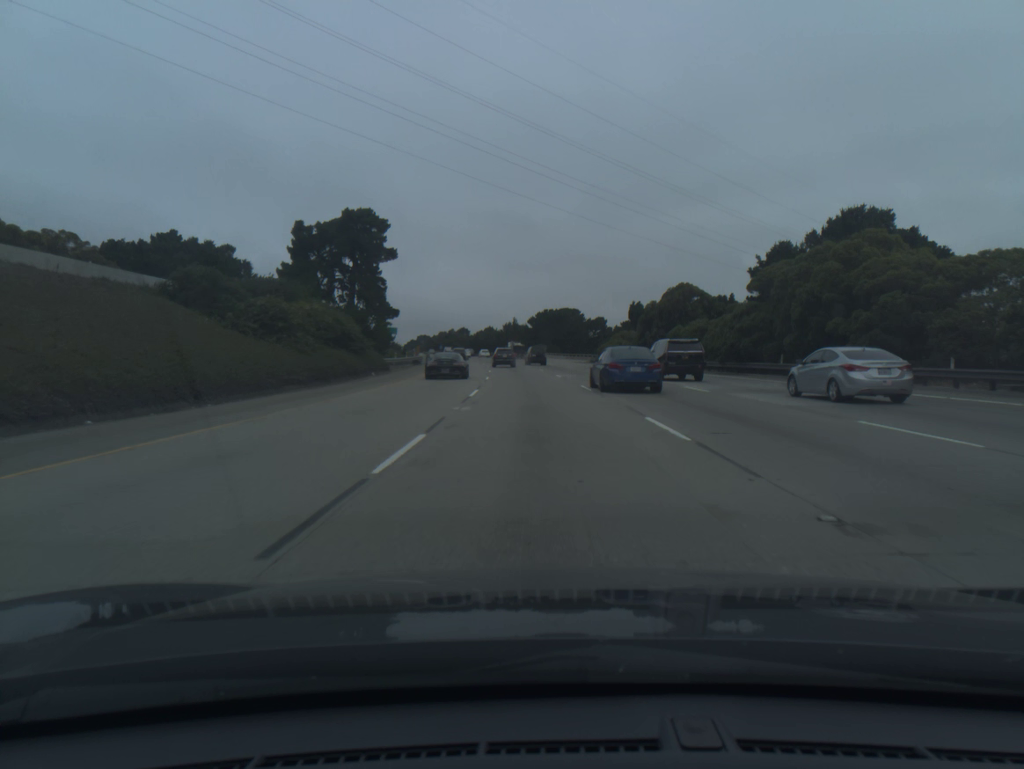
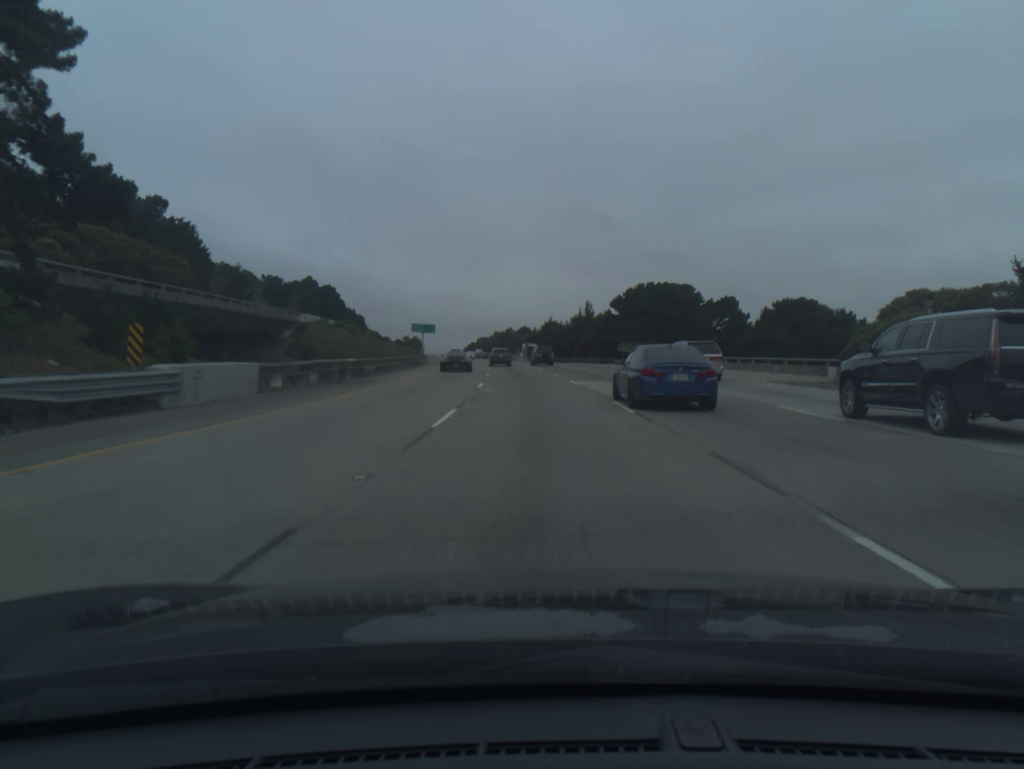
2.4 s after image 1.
(-3.0, +67.8) m; -5°
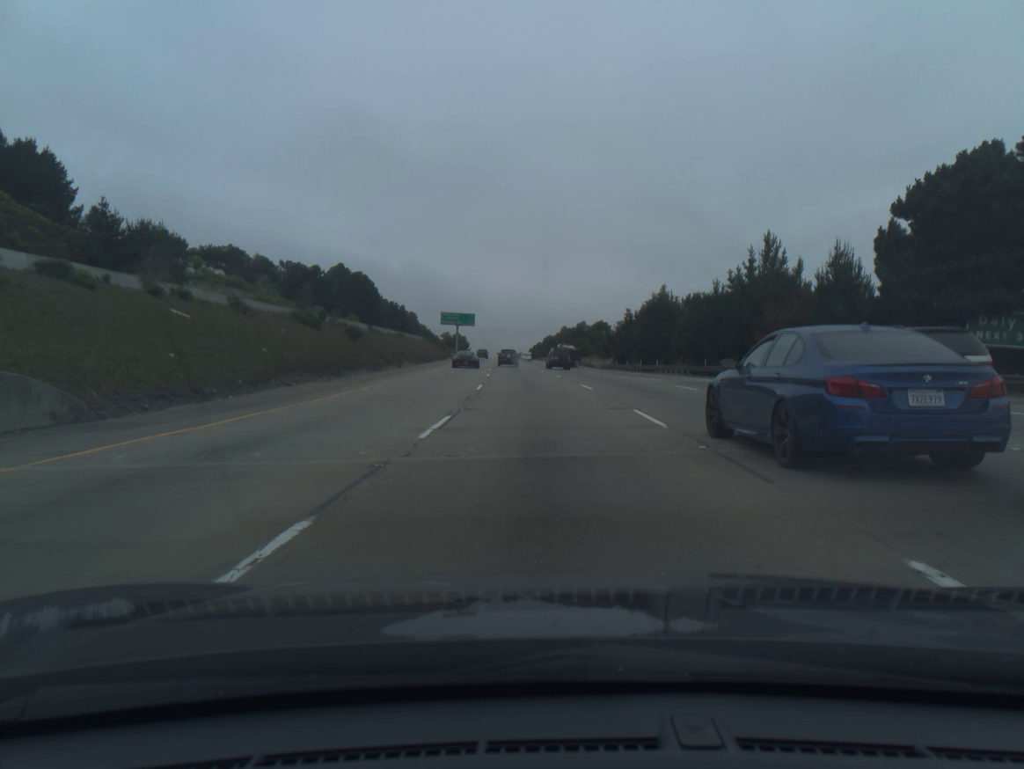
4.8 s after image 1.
(-3.2, +69.5) m; -5°
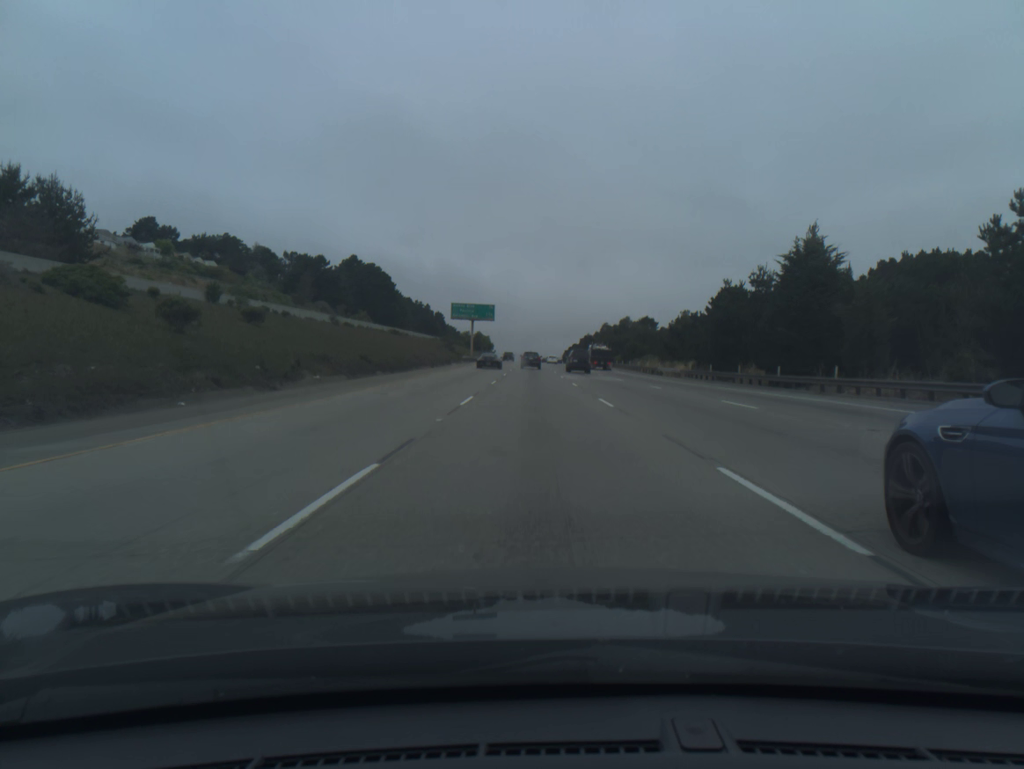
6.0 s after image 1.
(-0.7, +35.5) m; -2°
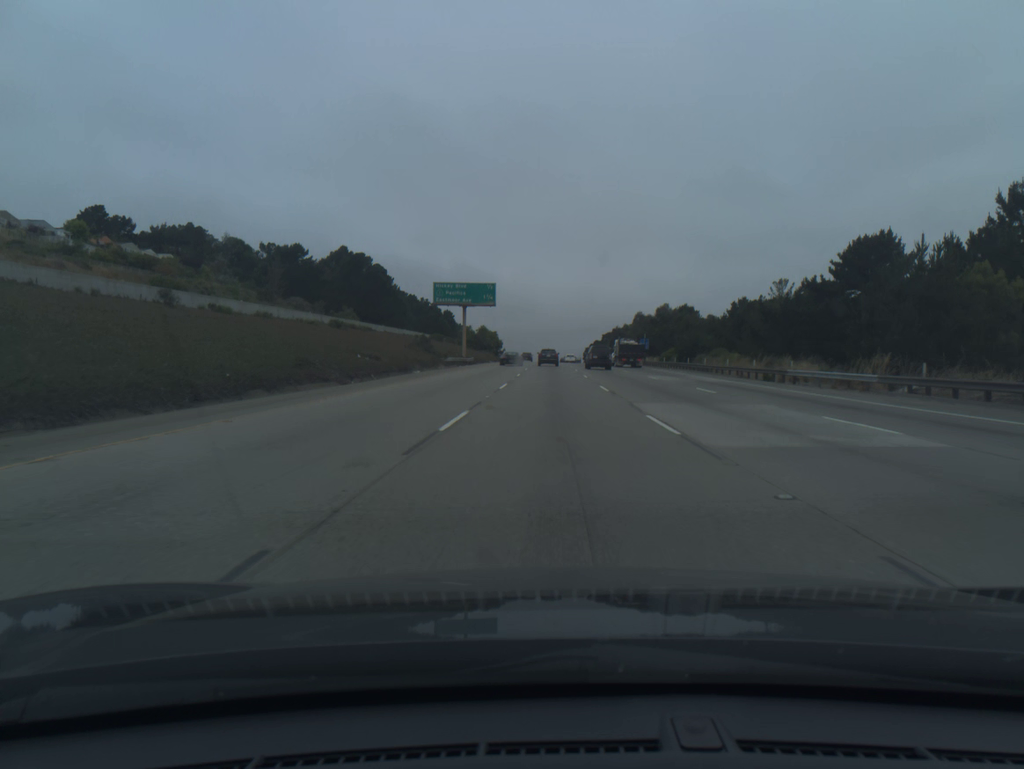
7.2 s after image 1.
(-0.5, +36.1) m; -1°
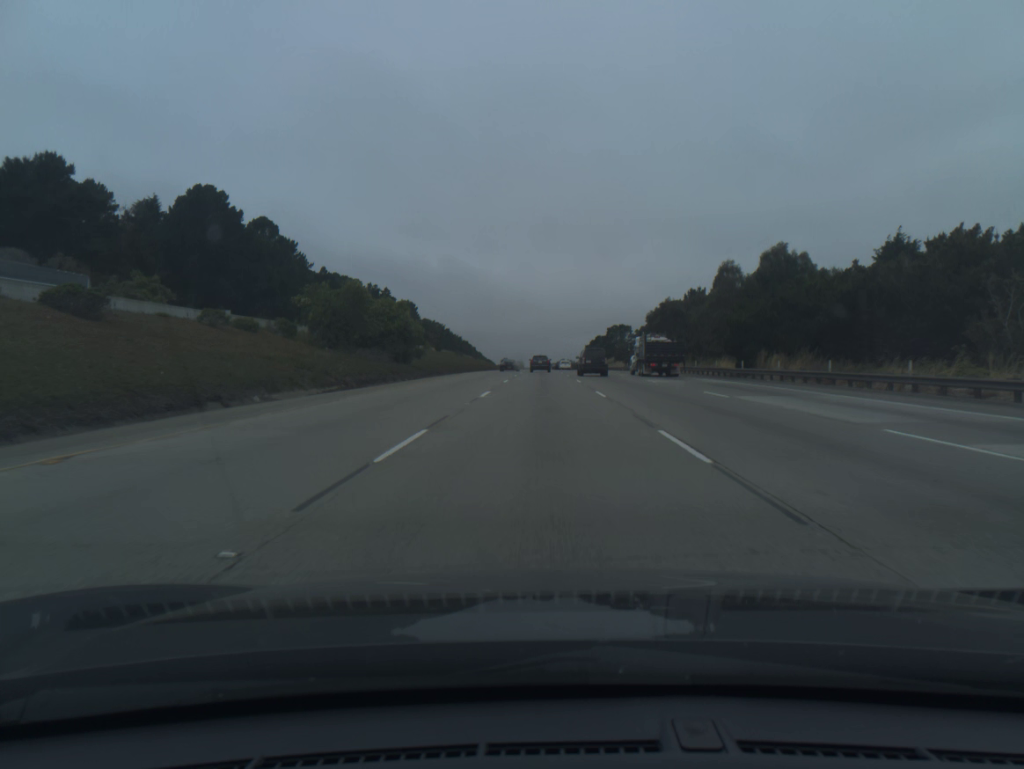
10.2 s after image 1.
(+0.8, +91.2) m; +1°
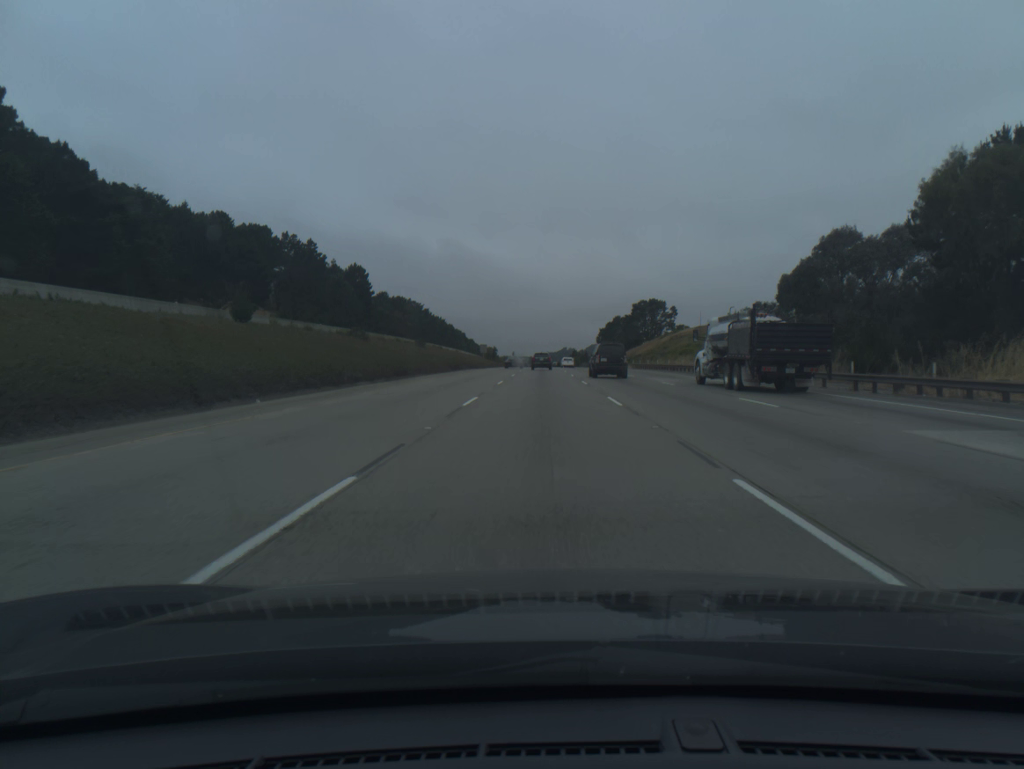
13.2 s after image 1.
(-0.3, +92.2) m; 0°
